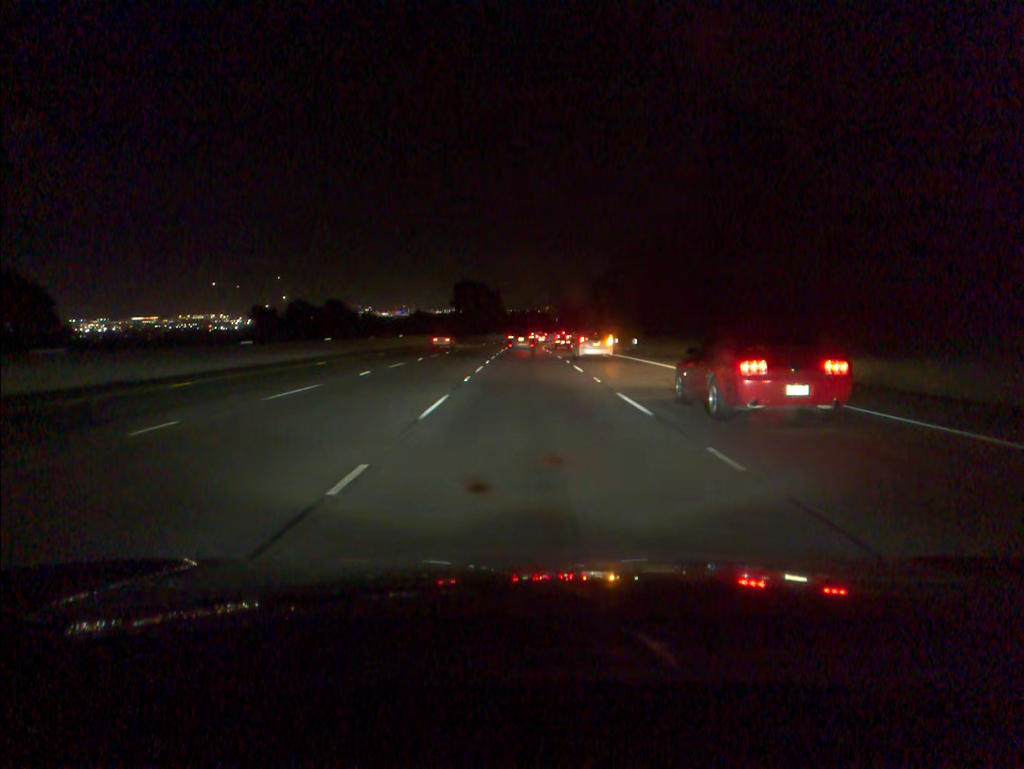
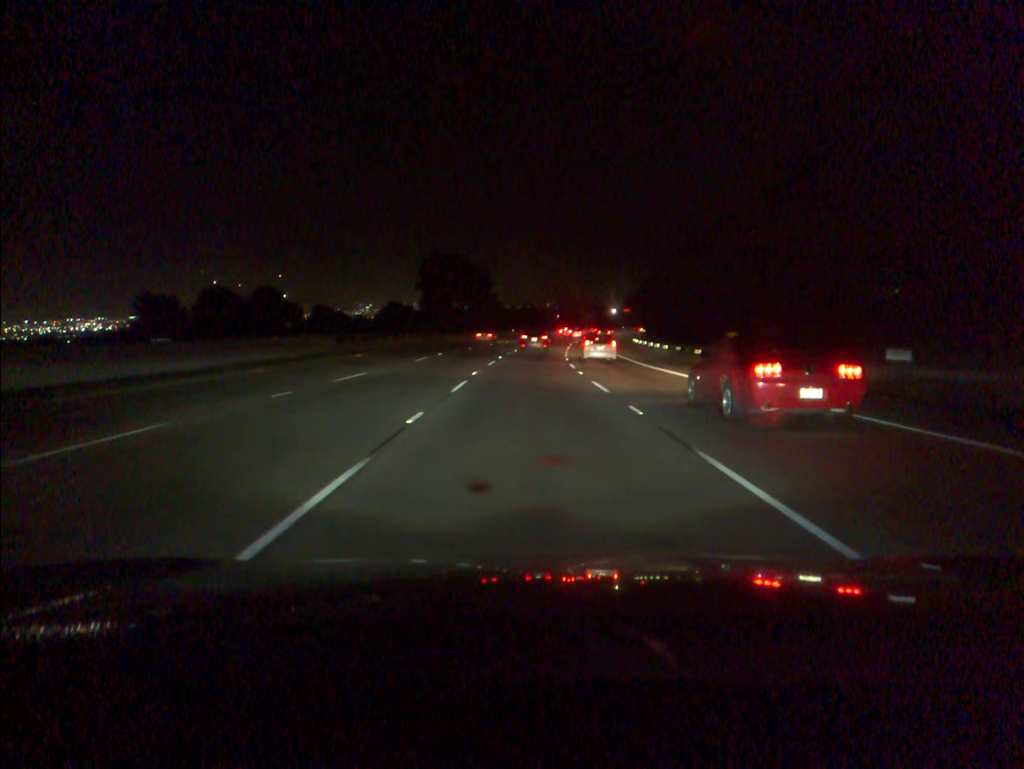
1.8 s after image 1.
(0.0, +52.5) m; 0°
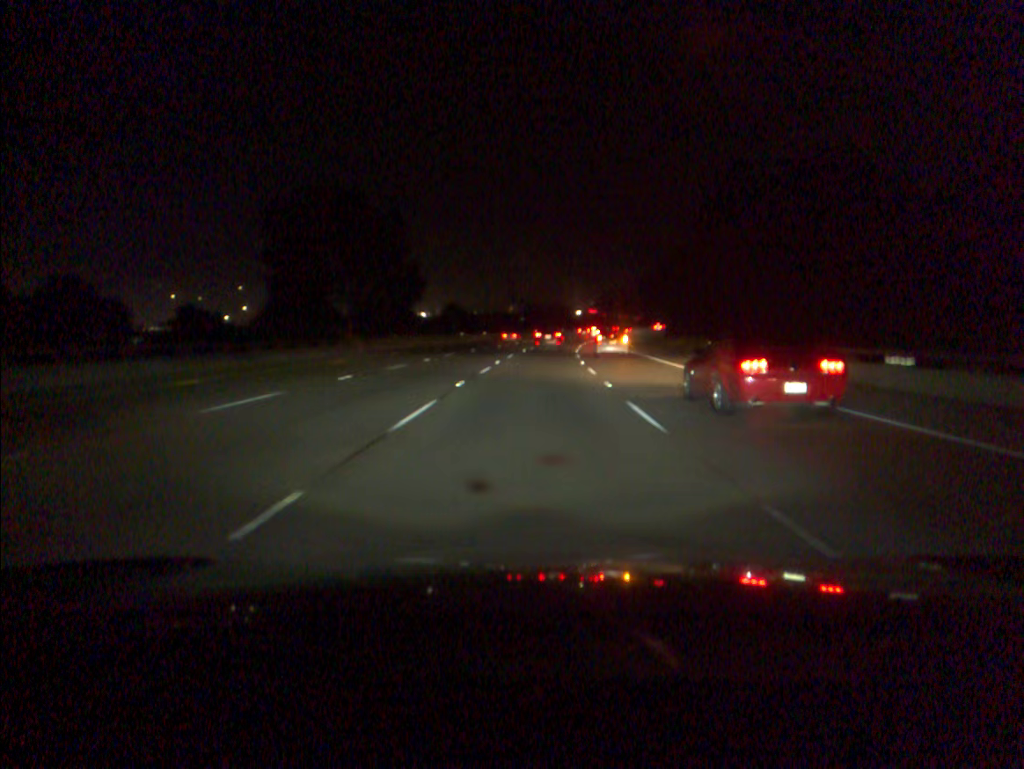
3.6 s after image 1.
(+1.0, +52.4) m; +3°
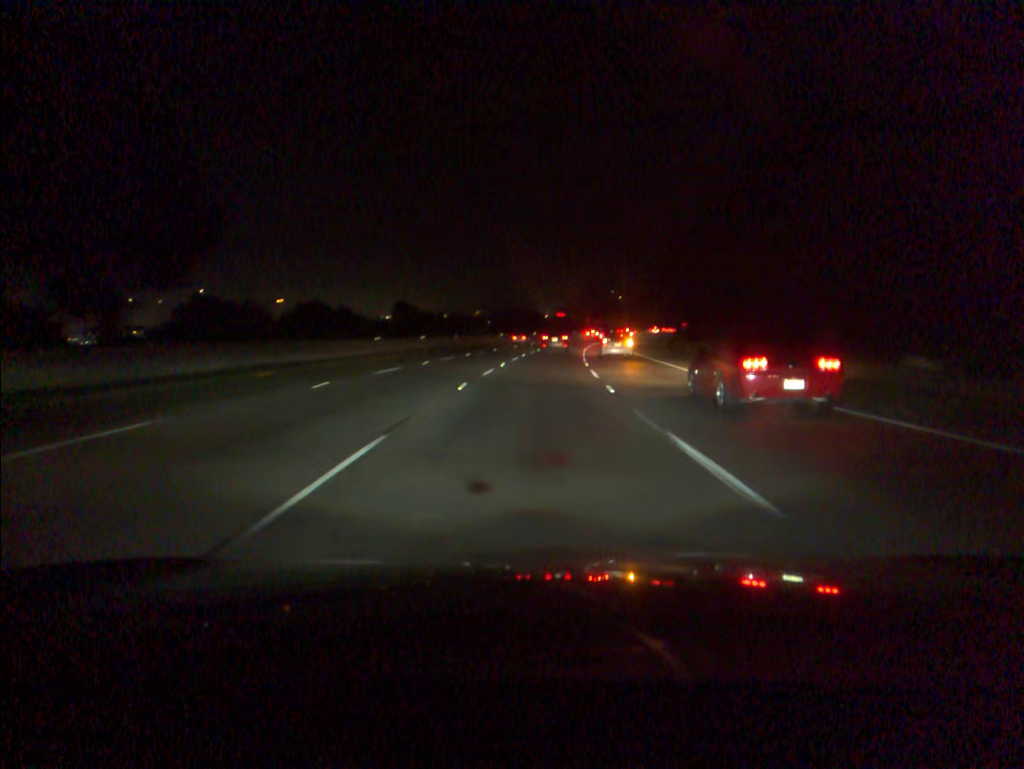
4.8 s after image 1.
(+0.7, +35.1) m; +2°
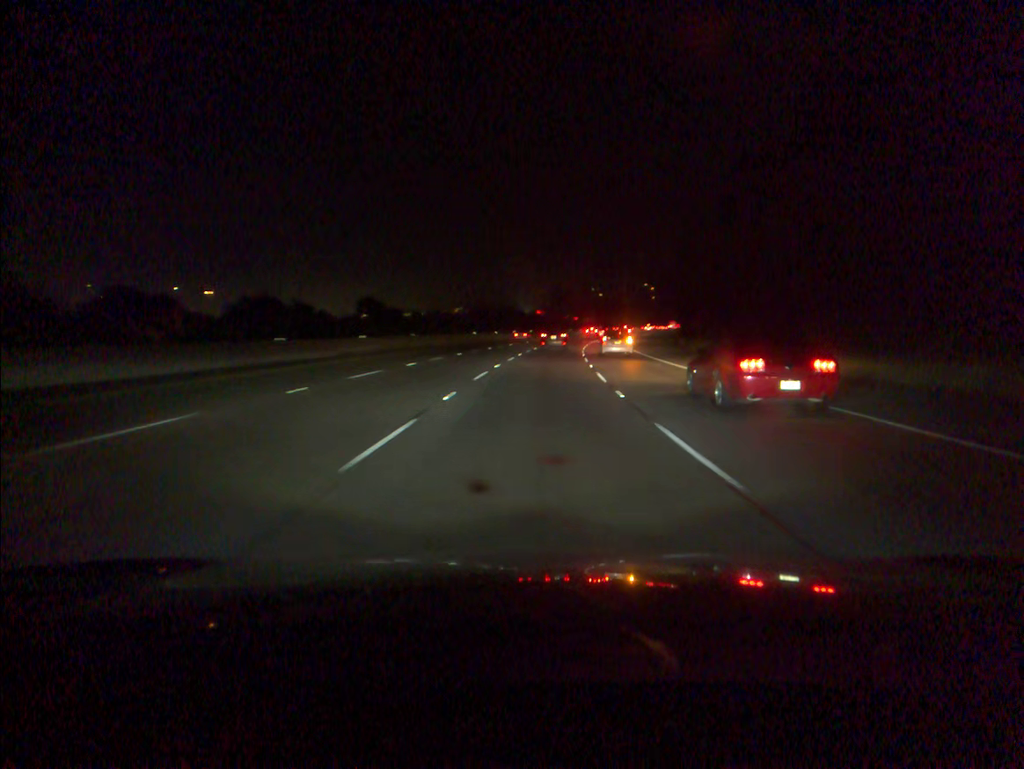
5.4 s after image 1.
(+0.2, +17.7) m; +1°
